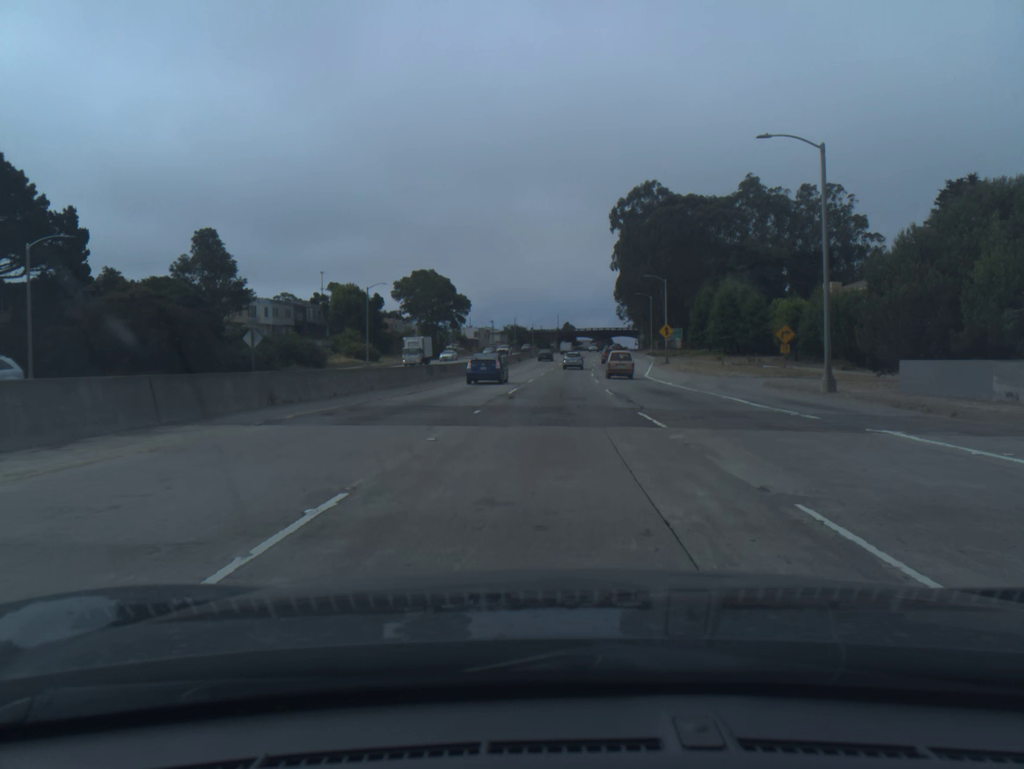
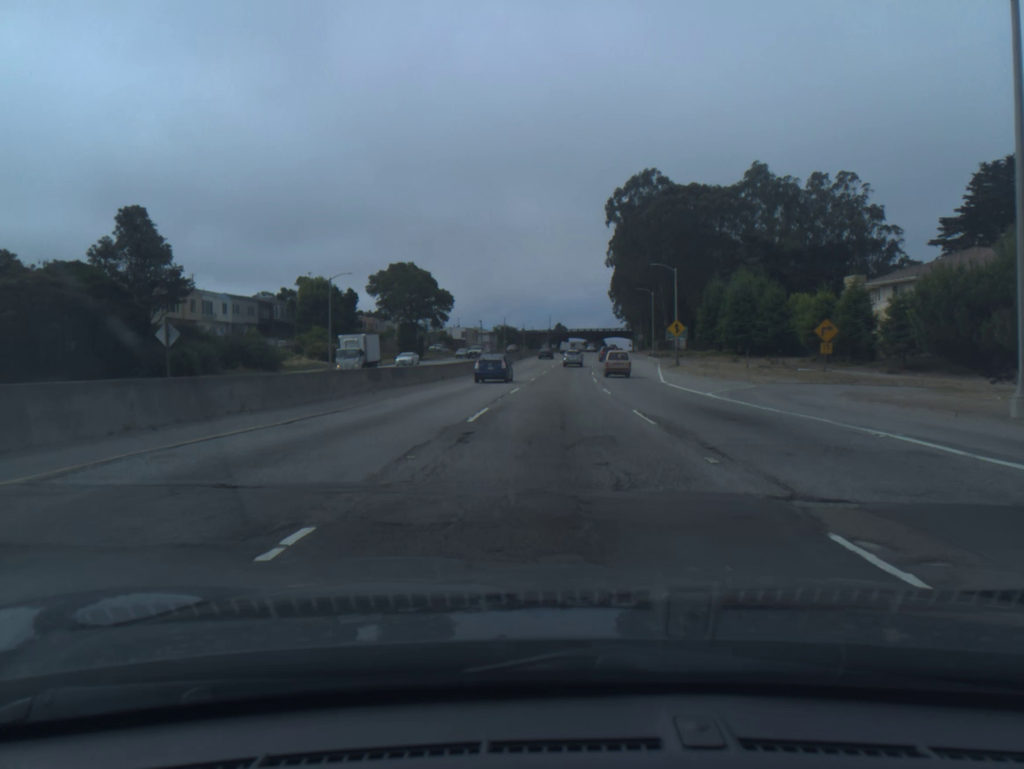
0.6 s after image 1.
(+0.1, +12.4) m; +1°
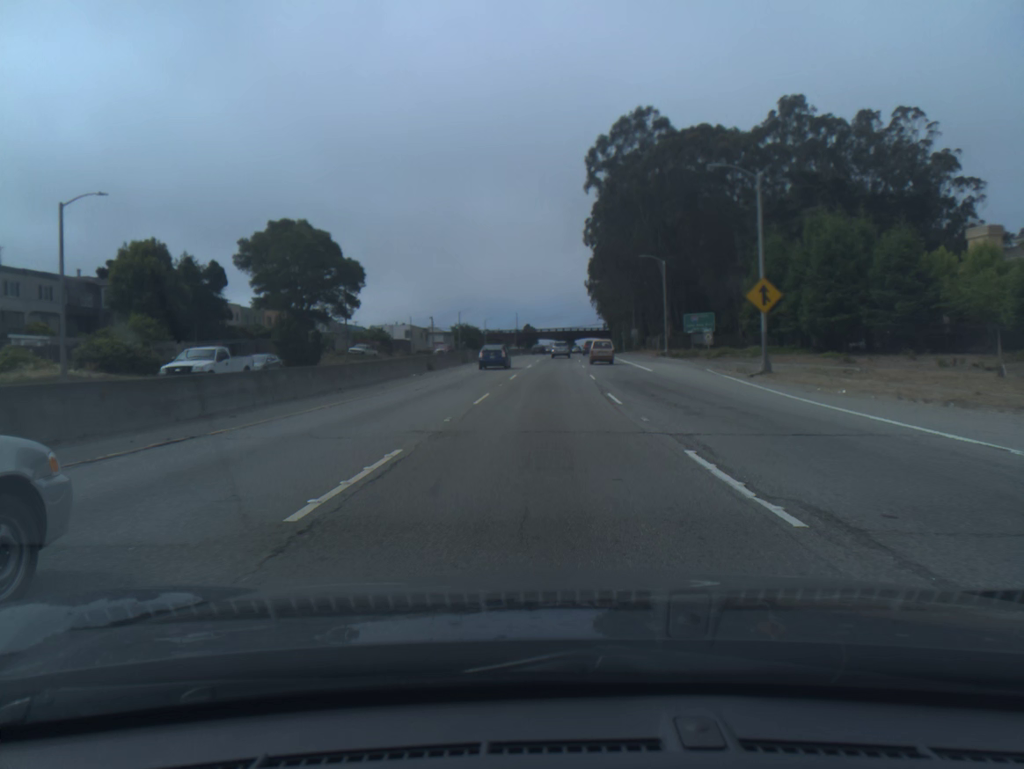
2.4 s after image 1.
(+0.8, +38.0) m; +2°
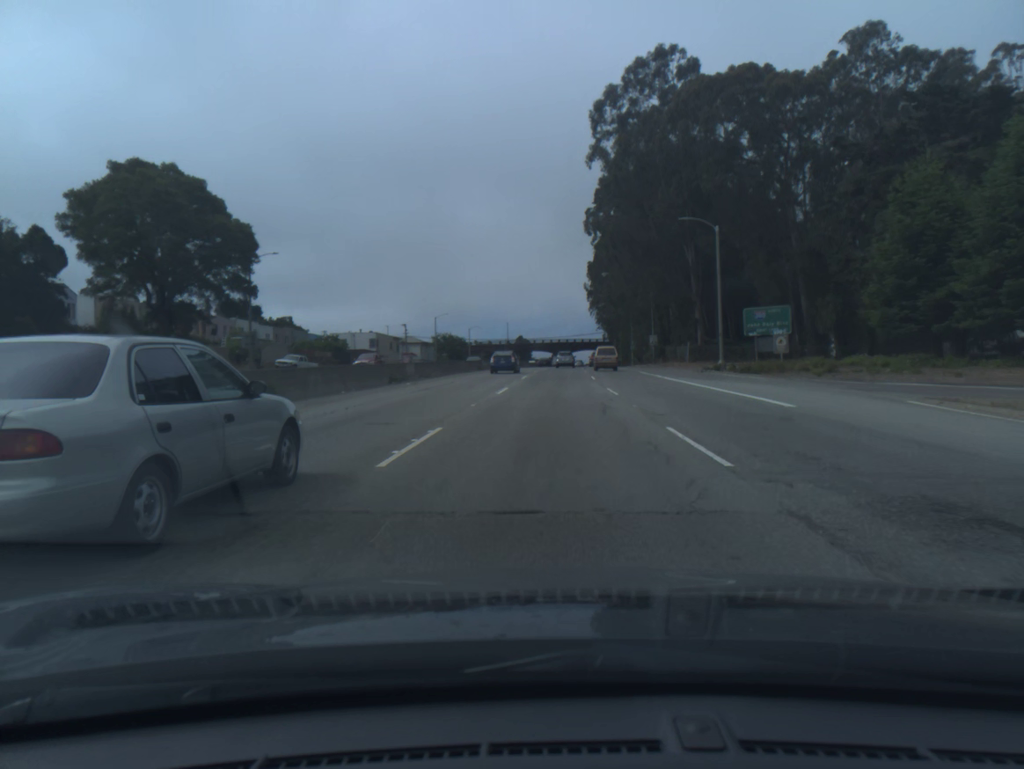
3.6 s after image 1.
(+0.2, +26.1) m; +1°
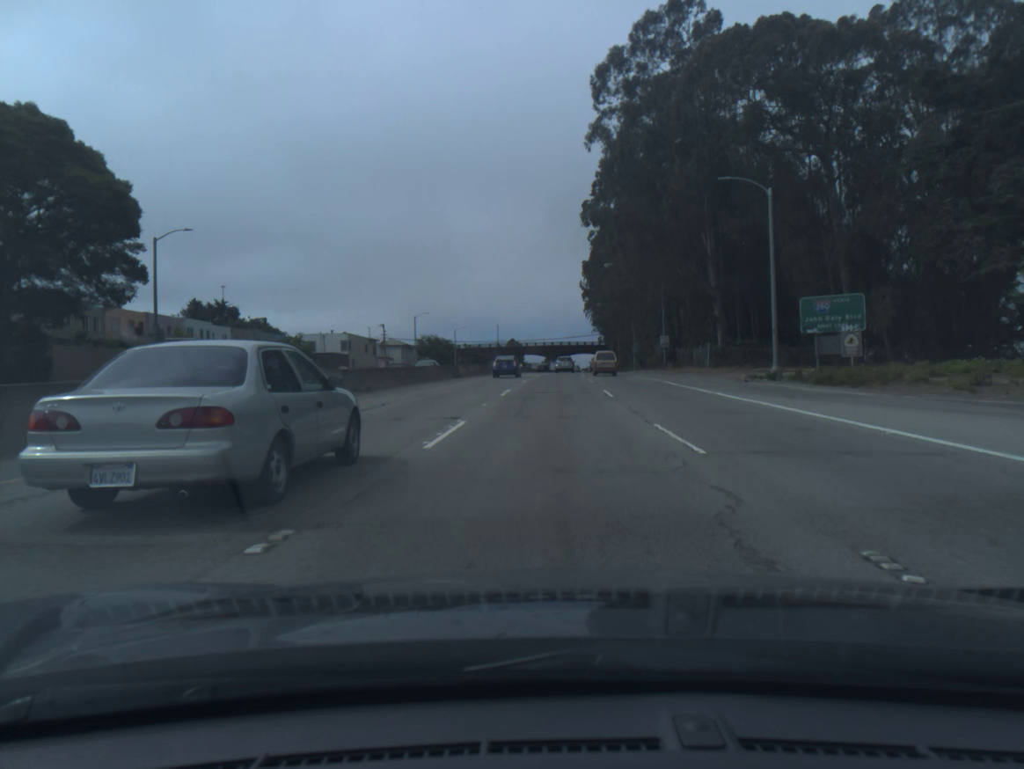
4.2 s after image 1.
(+0.1, +13.2) m; +1°
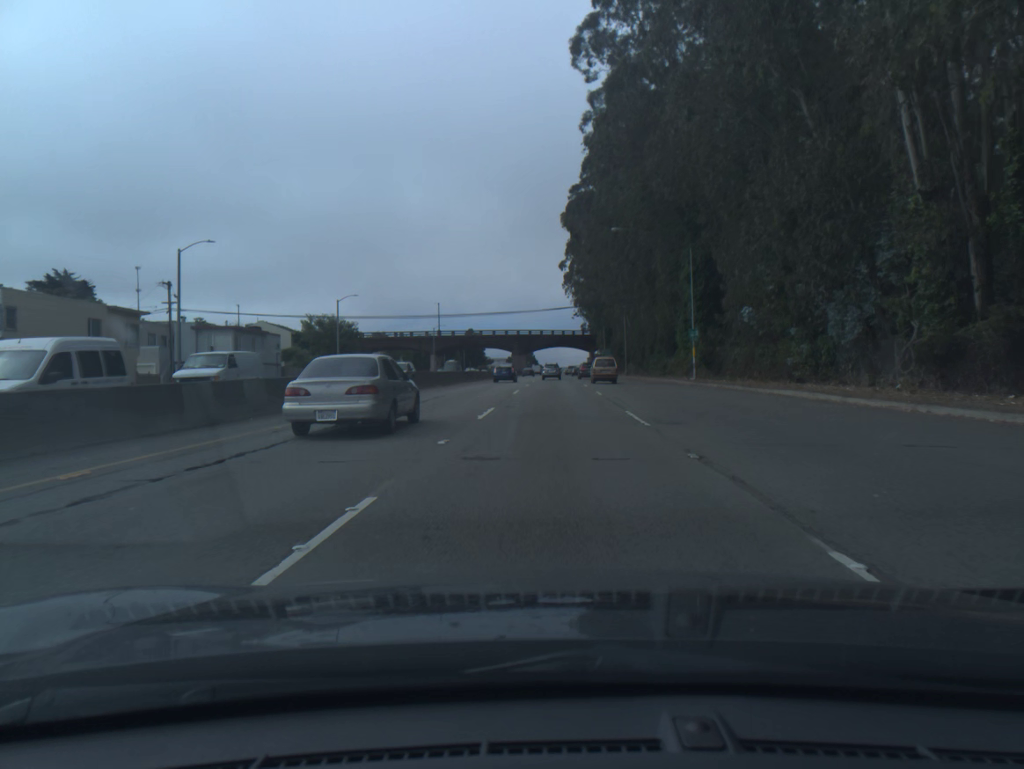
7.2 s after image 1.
(+1.3, +67.5) m; +2°
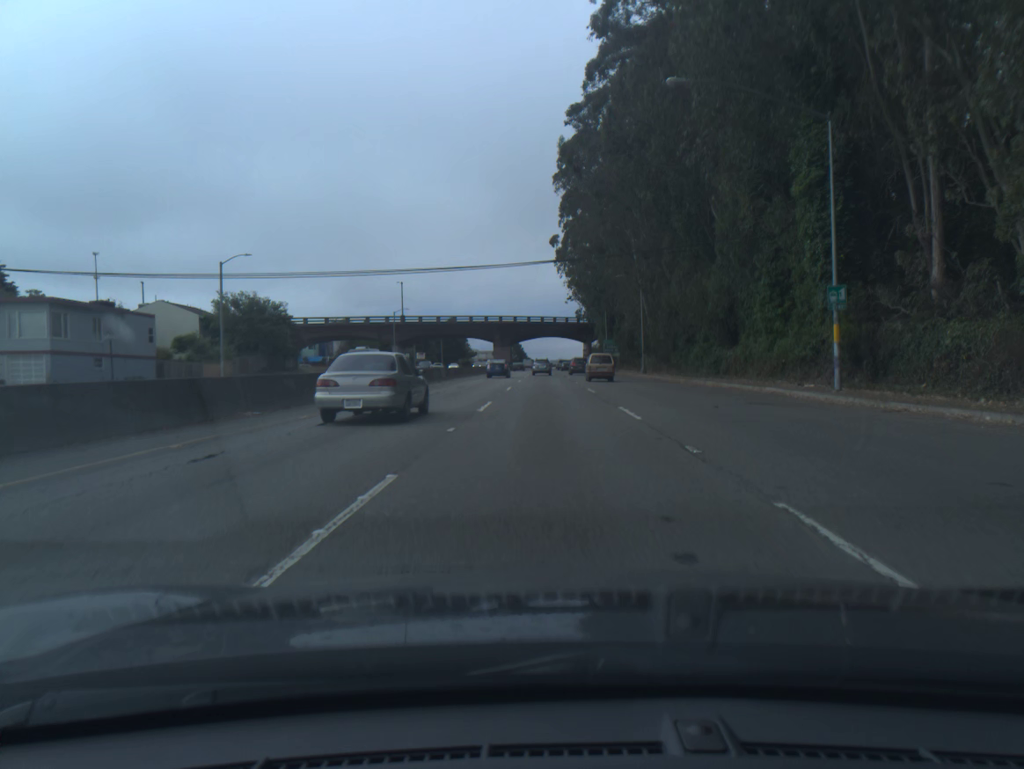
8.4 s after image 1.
(+0.2, +28.0) m; +1°
